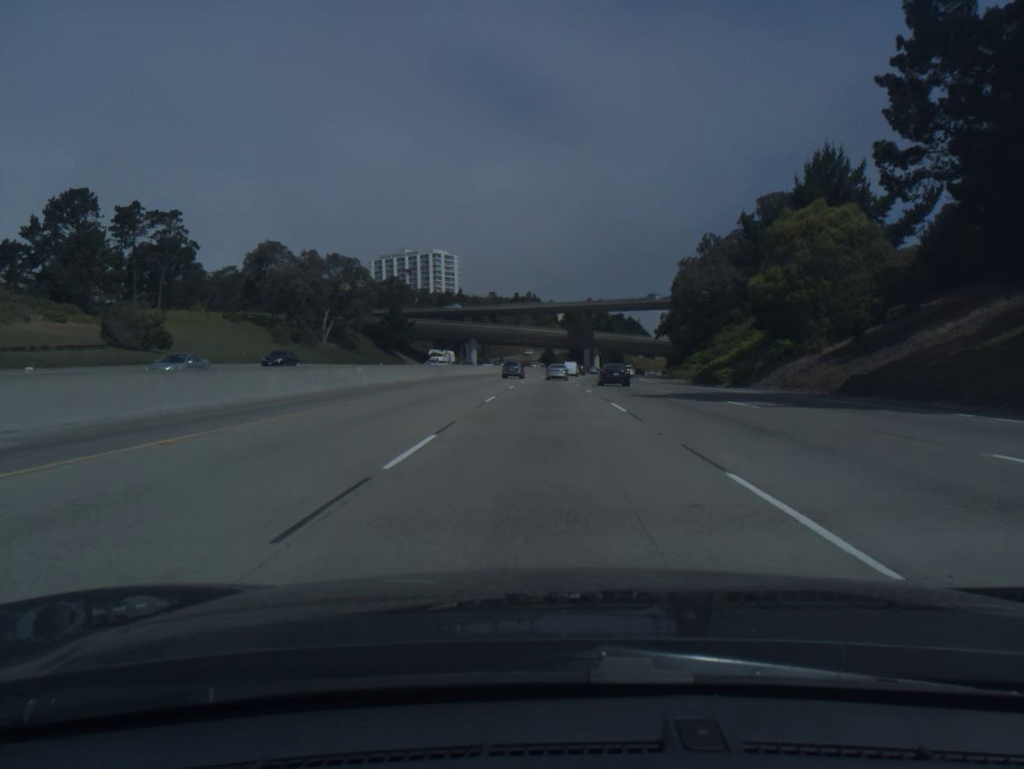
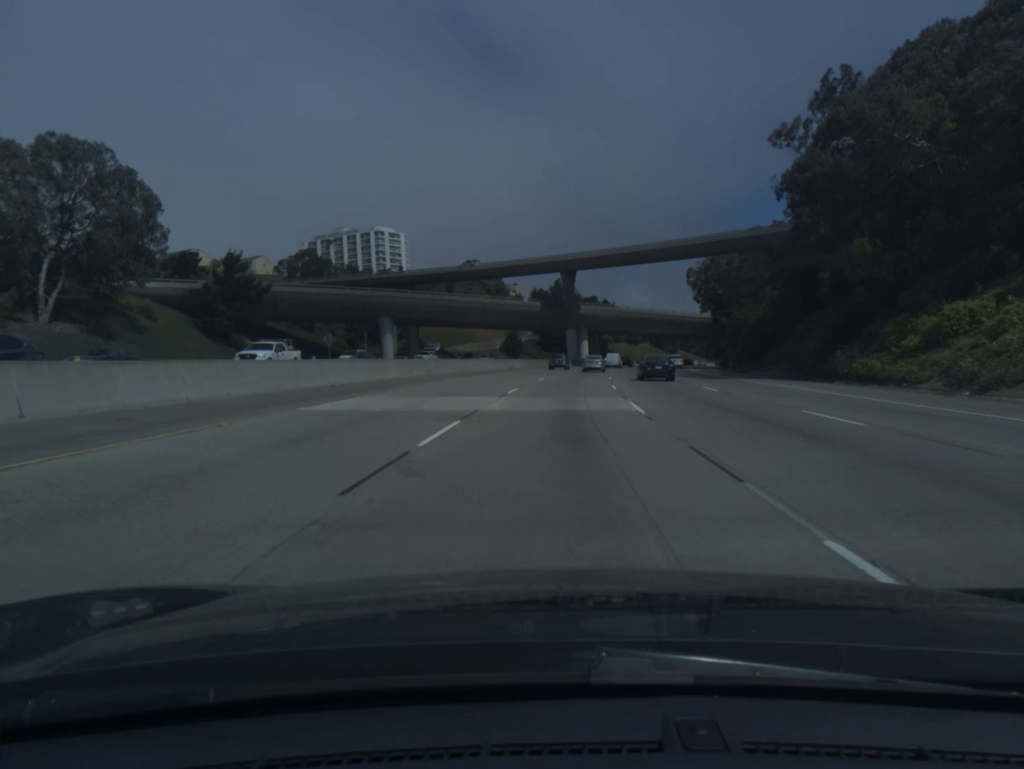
(+0.7, +71.0) m; +2°
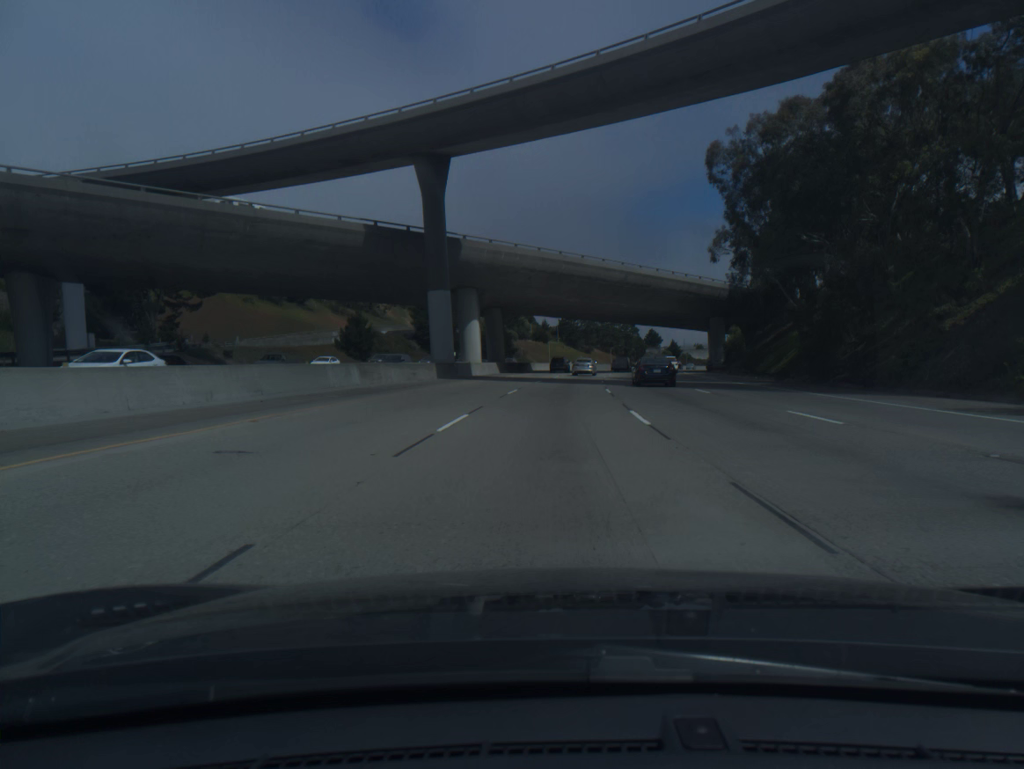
(+4.5, +70.5) m; +7°
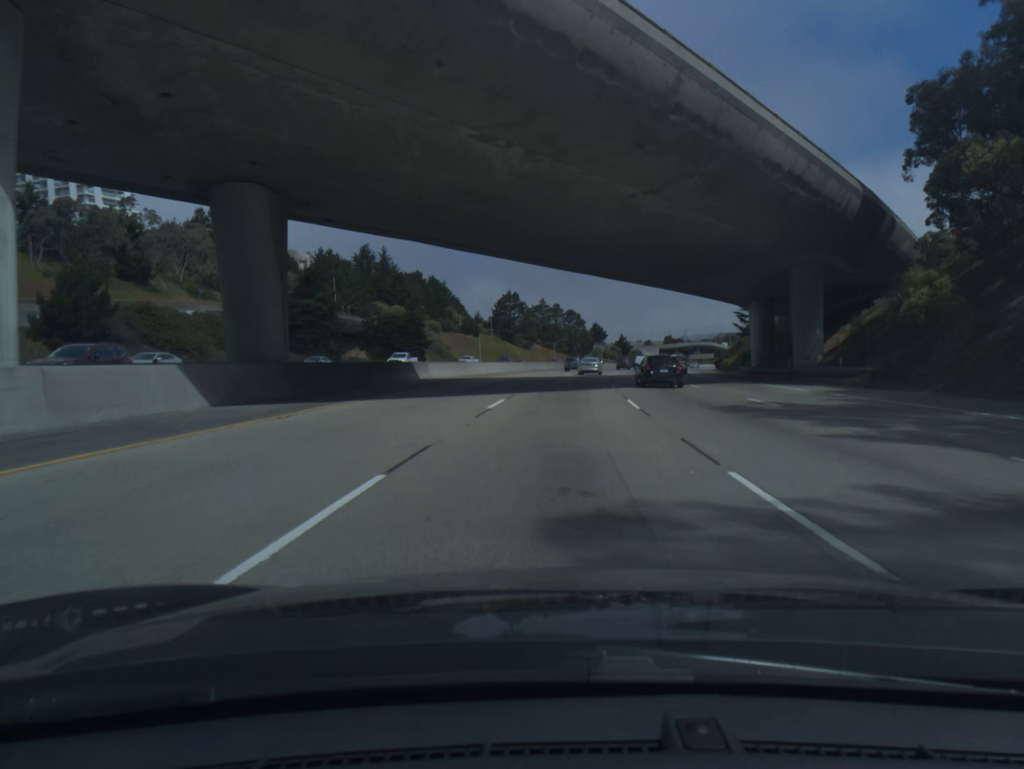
(+2.0, +52.8) m; +4°
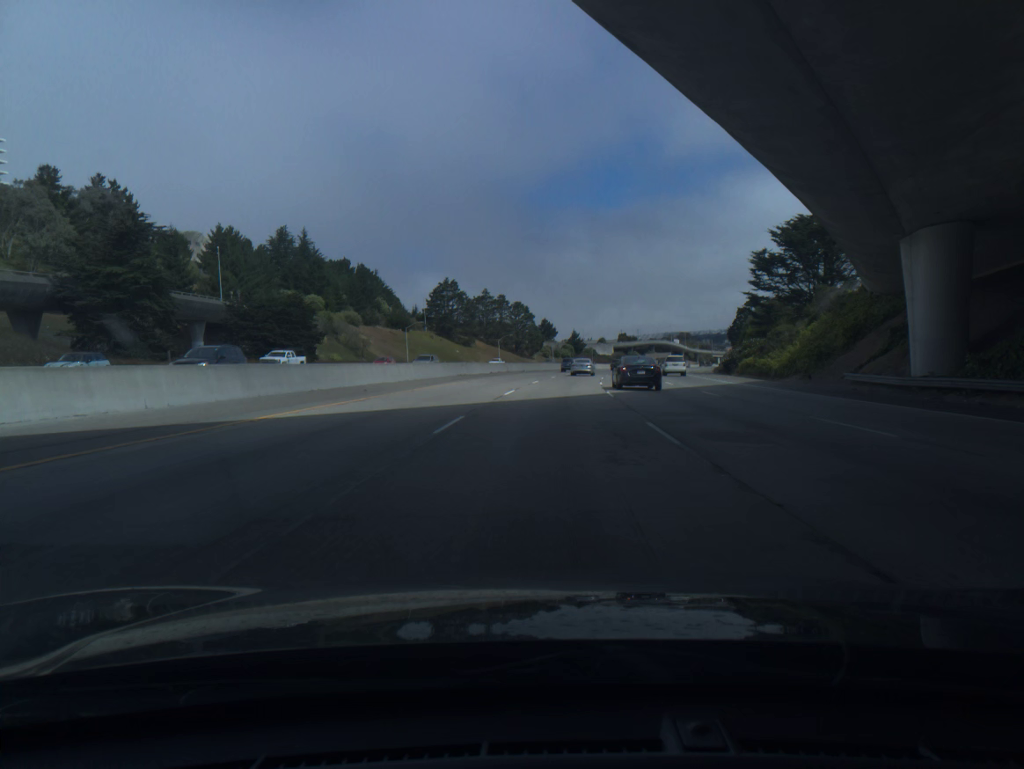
(+1.1, +35.3) m; +4°
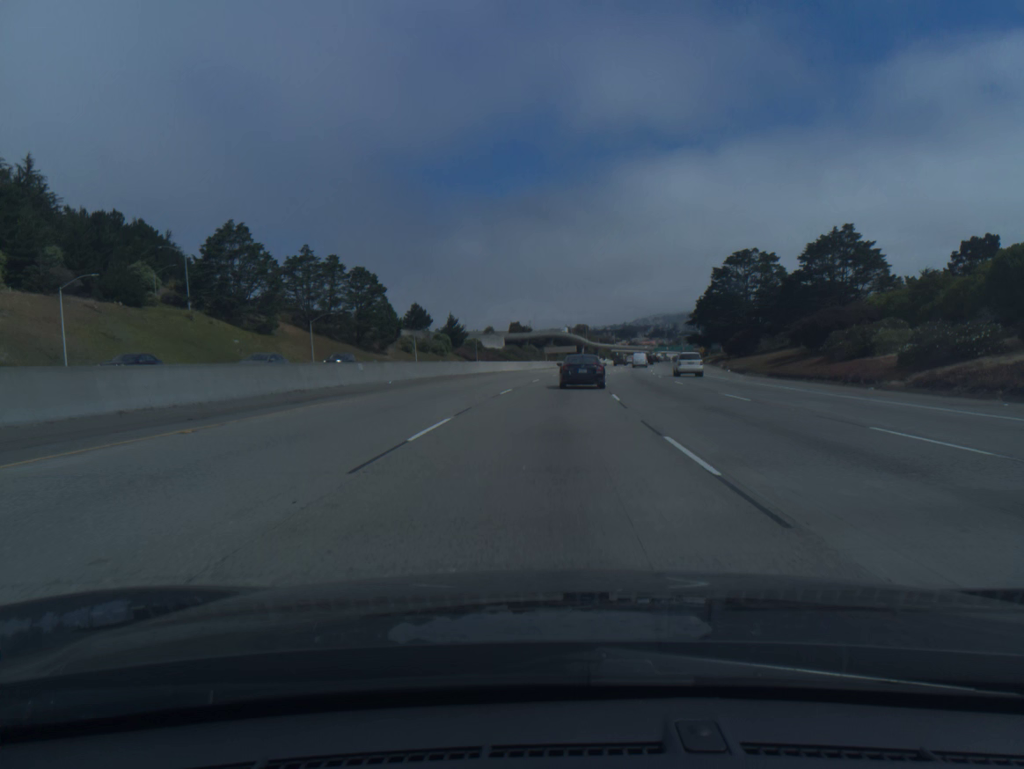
(+6.1, +88.4) m; +8°
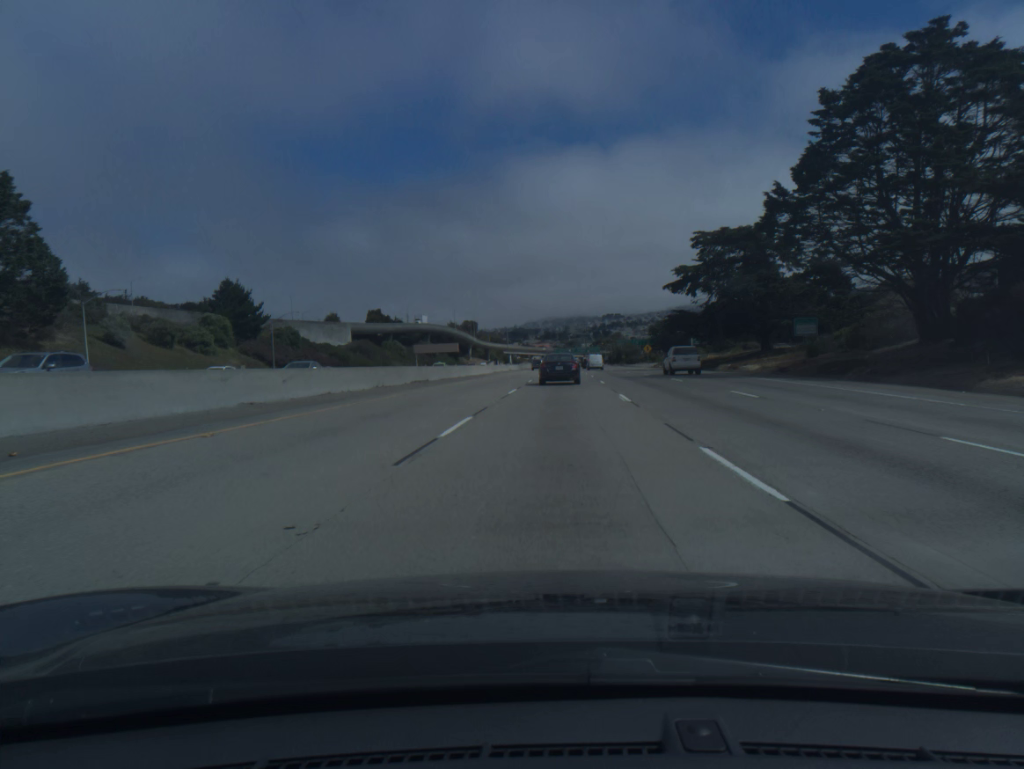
(+6.0, +86.8) m; +8°
